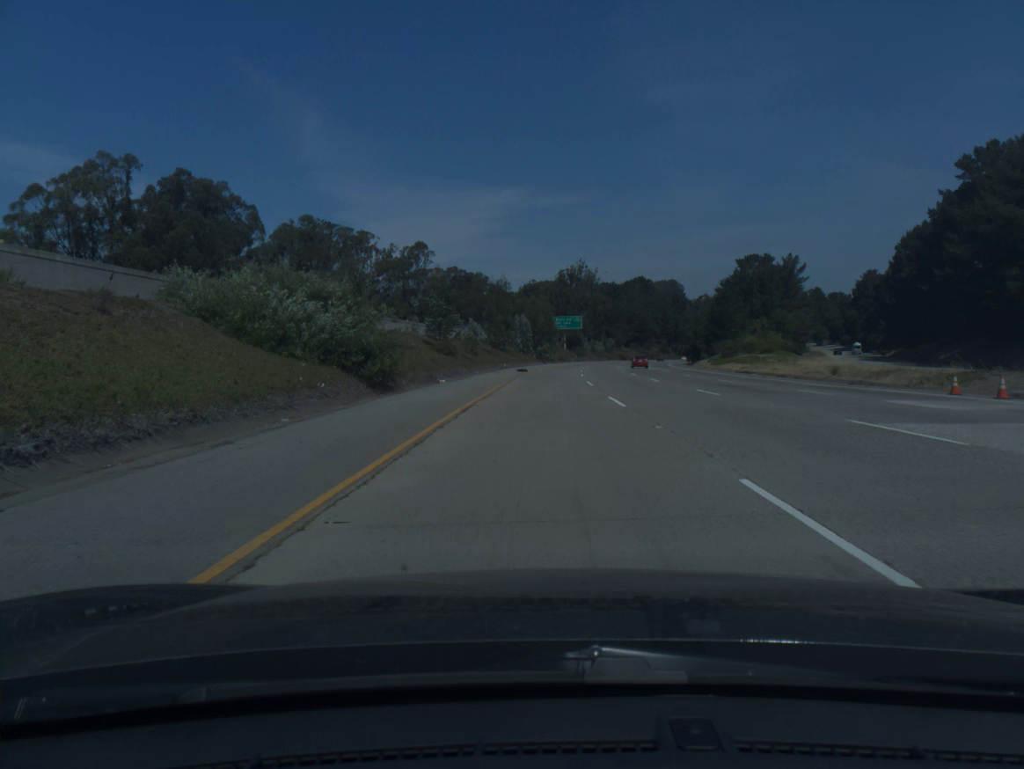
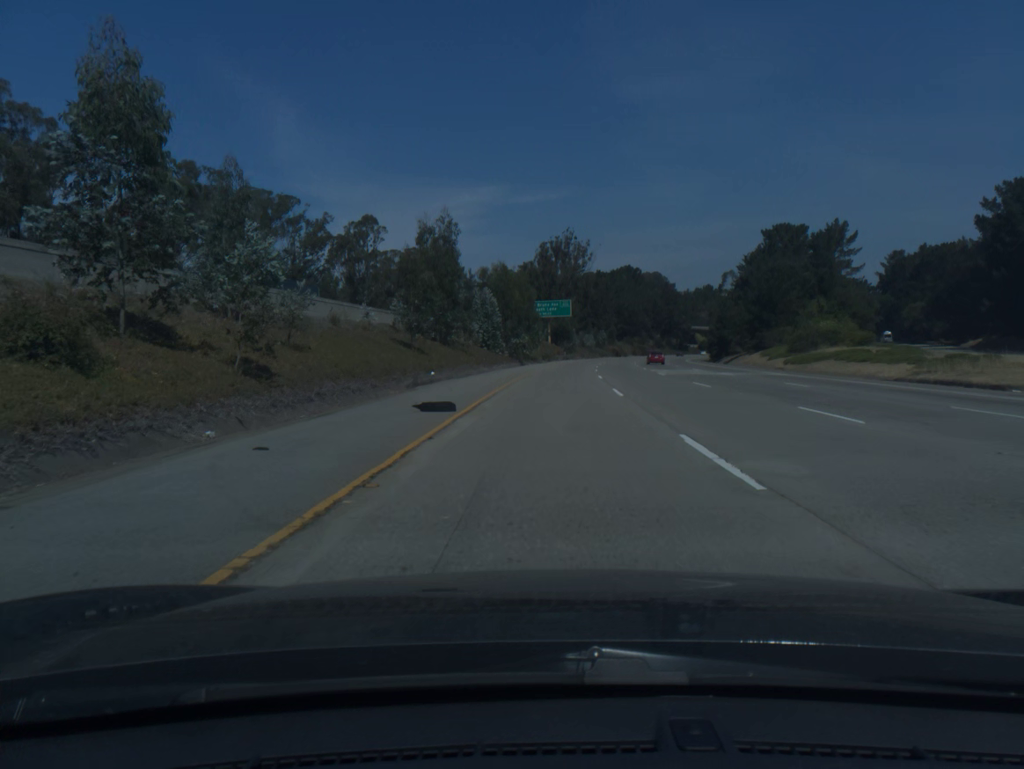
(+0.3, +40.2) m; +1°
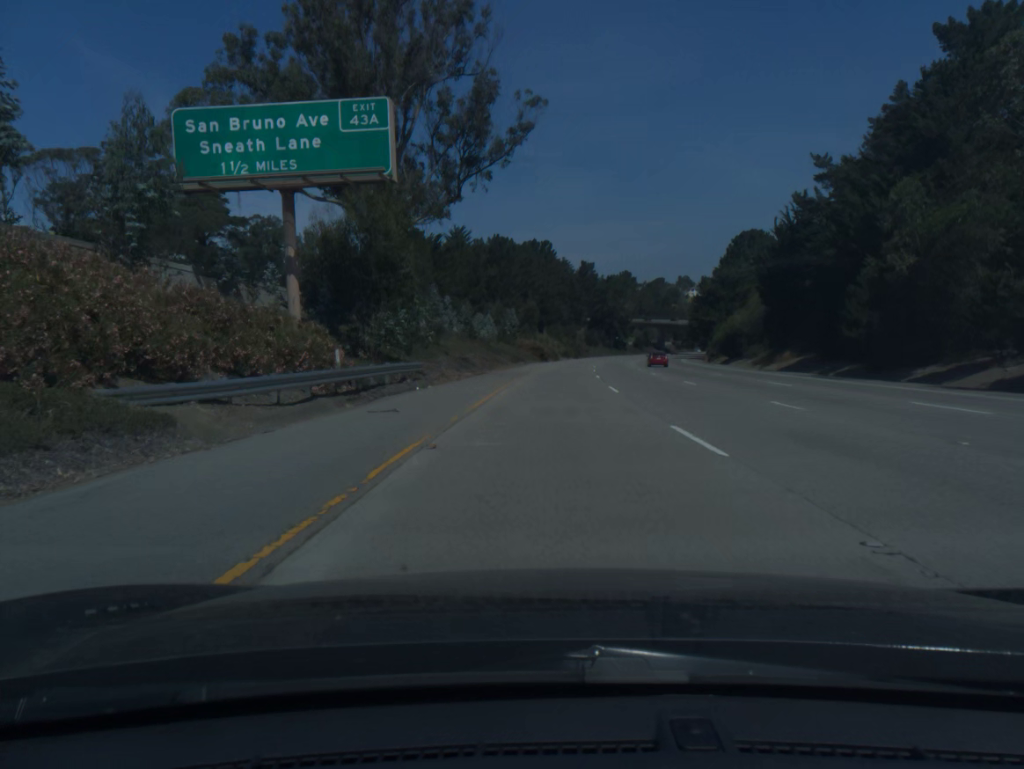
(+6.0, +100.2) m; +7°
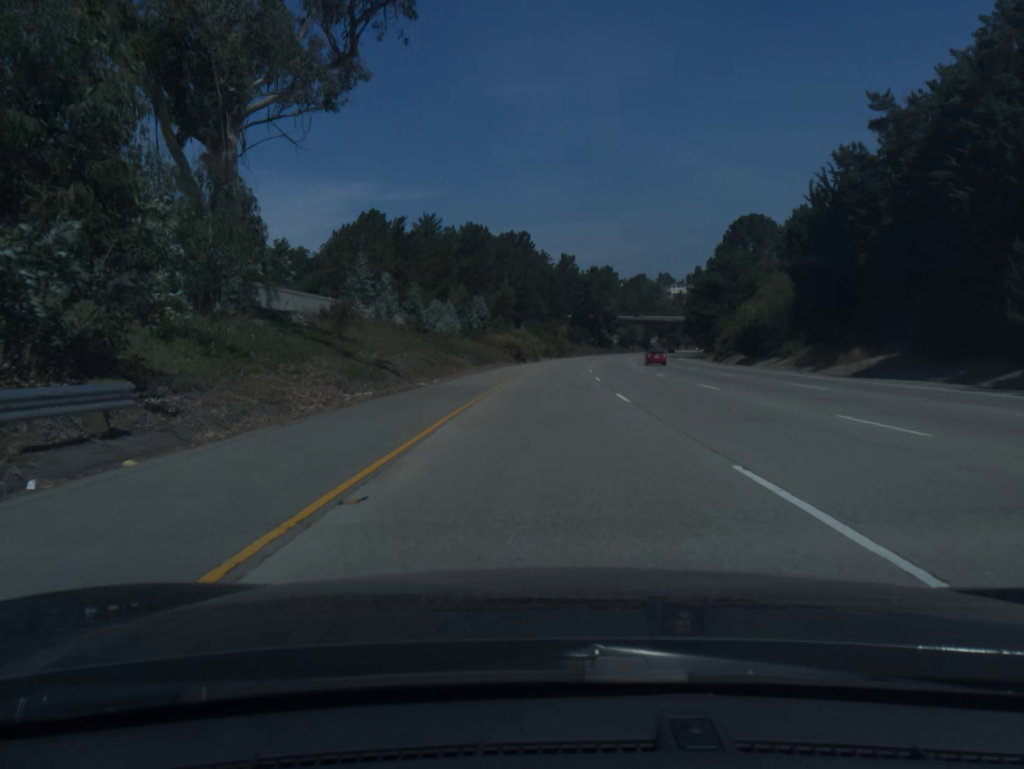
(+0.3, +20.1) m; +2°
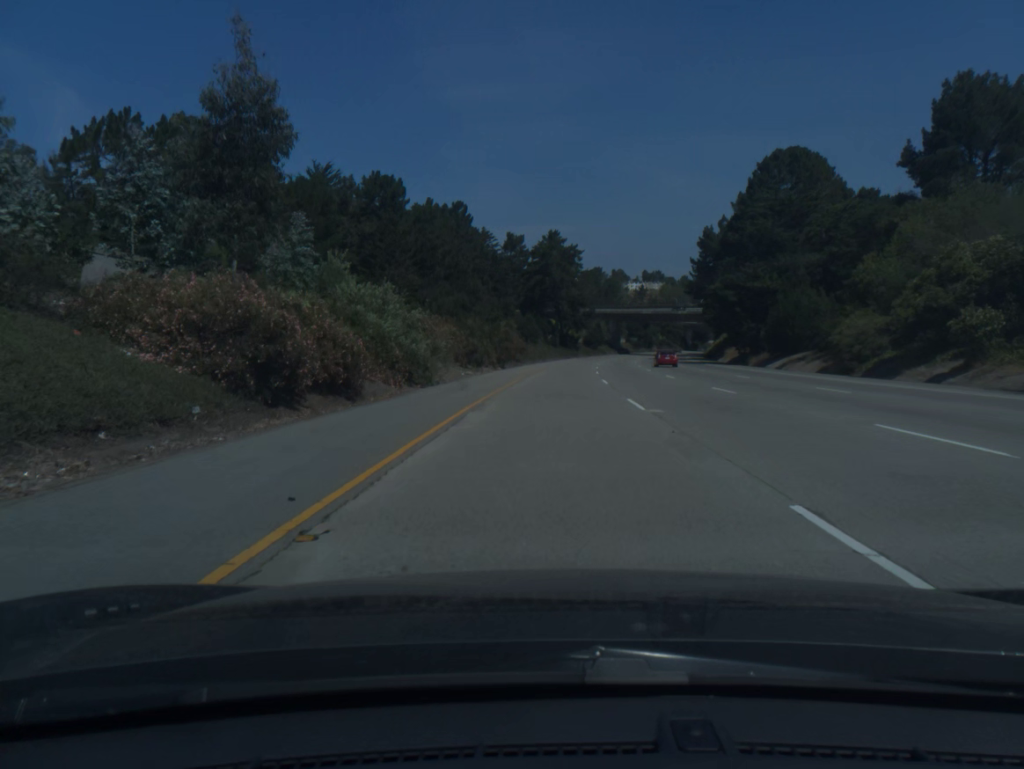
(+2.0, +60.3) m; +4°
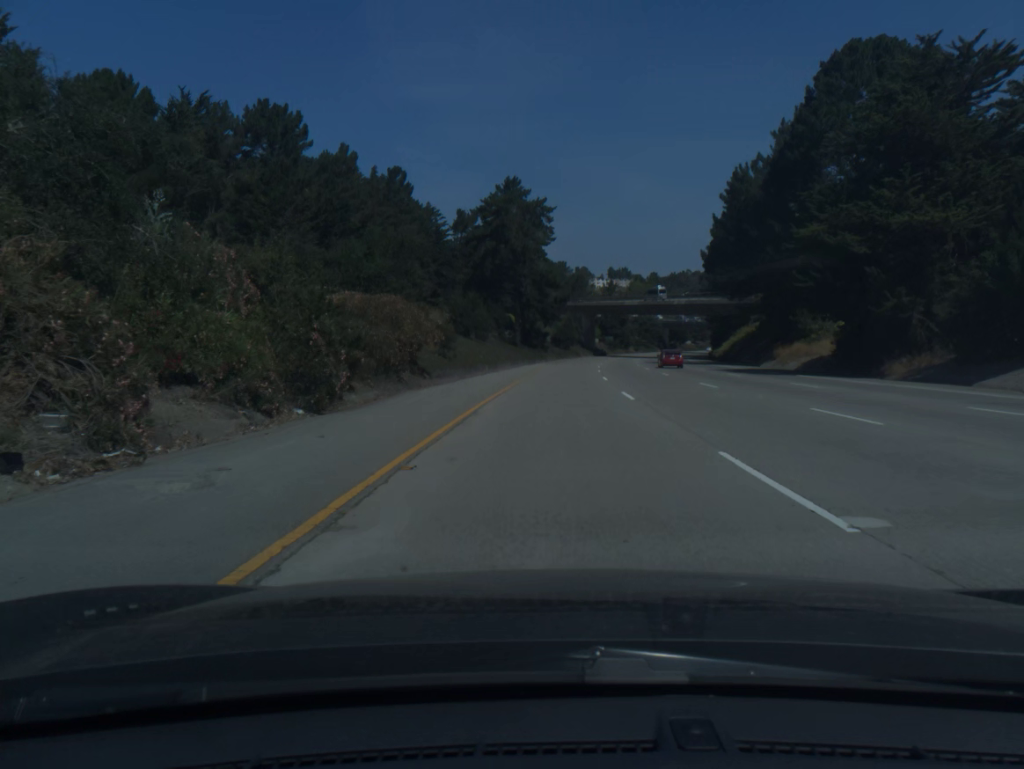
(+1.0, +40.3) m; +3°
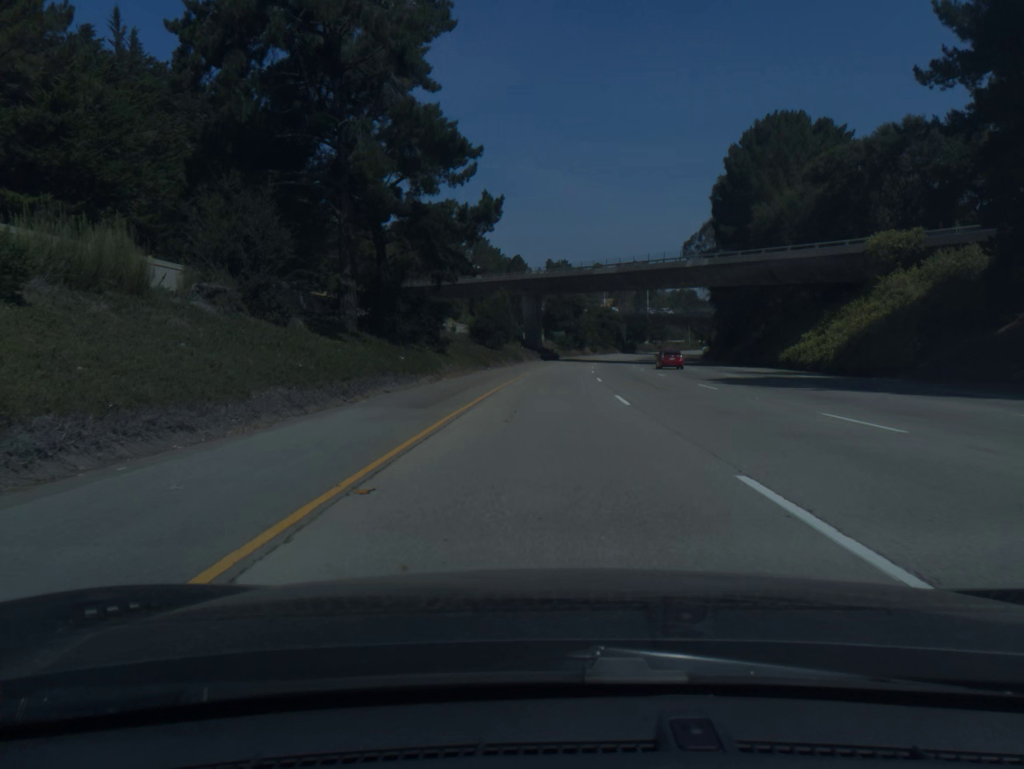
(+2.5, +60.5) m; +5°
